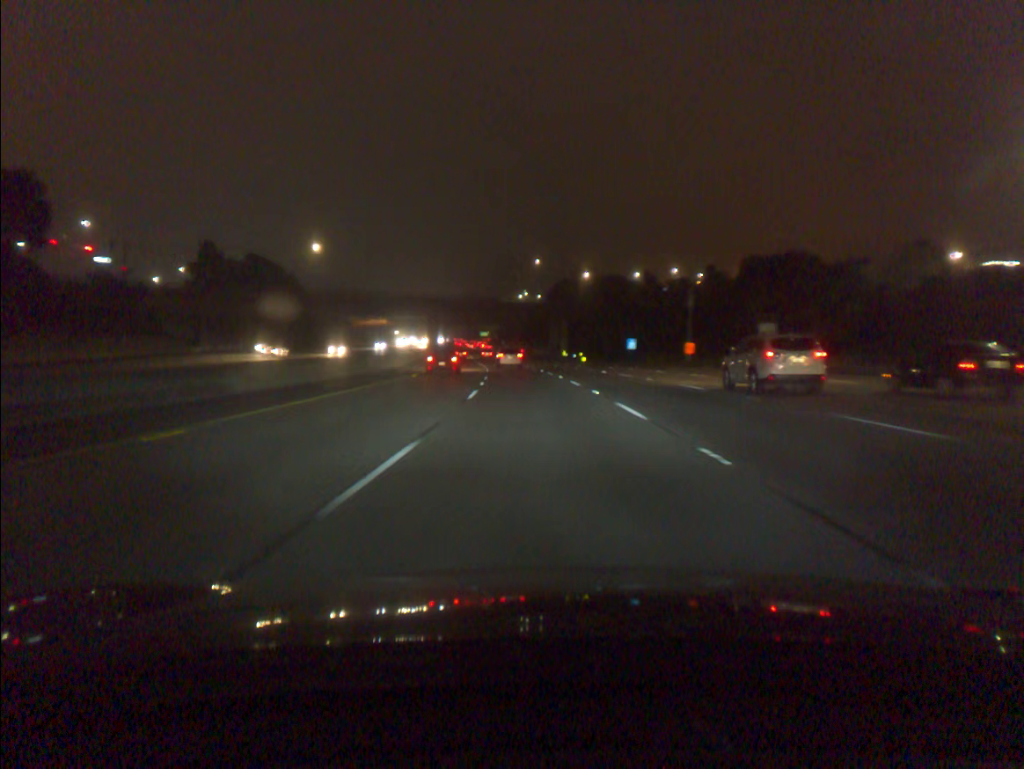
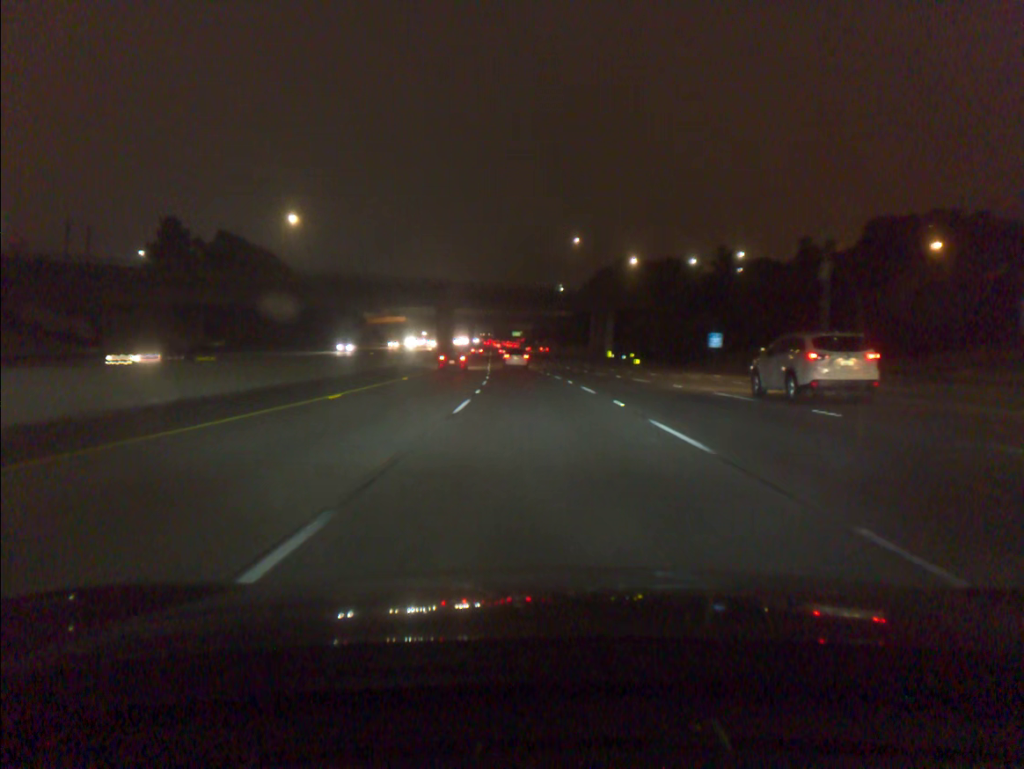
(-0.8, +33.9) m; -3°
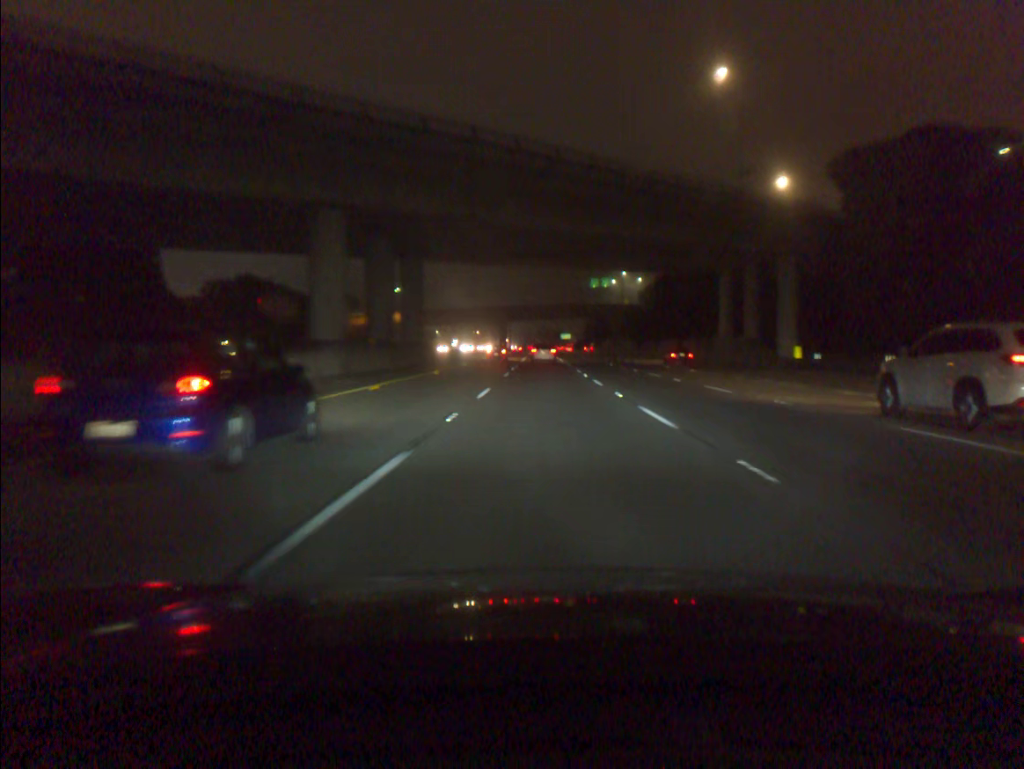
(-3.5, +84.3) m; -3°
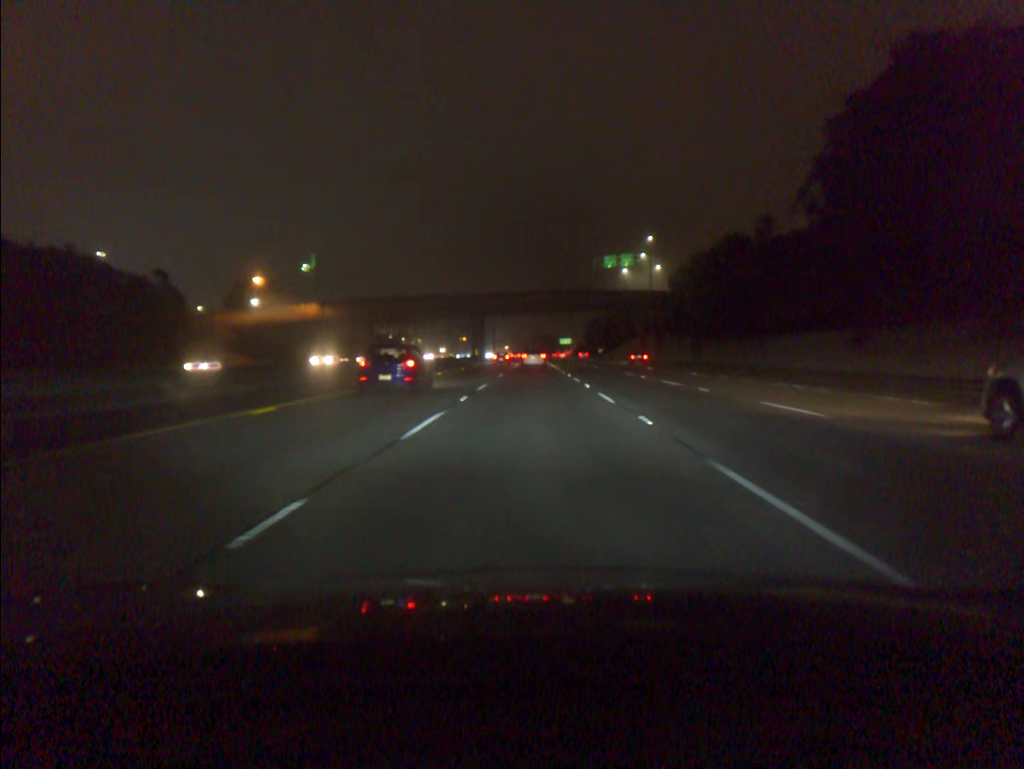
(+0.4, +66.8) m; 0°
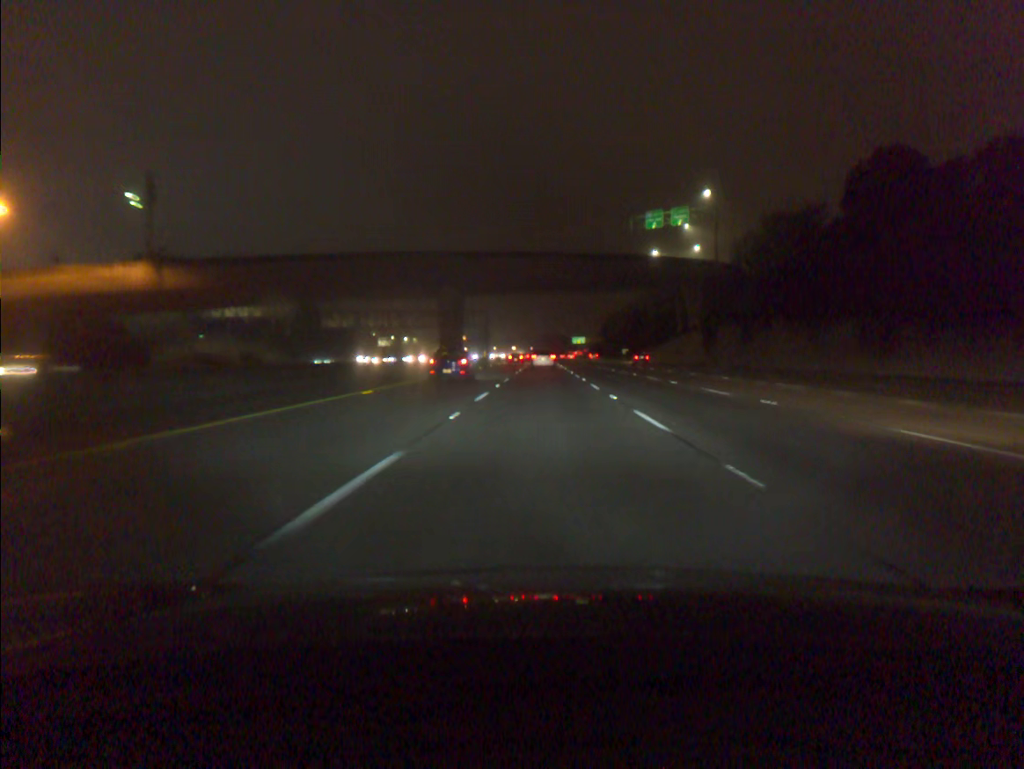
(-0.3, +50.0) m; -1°
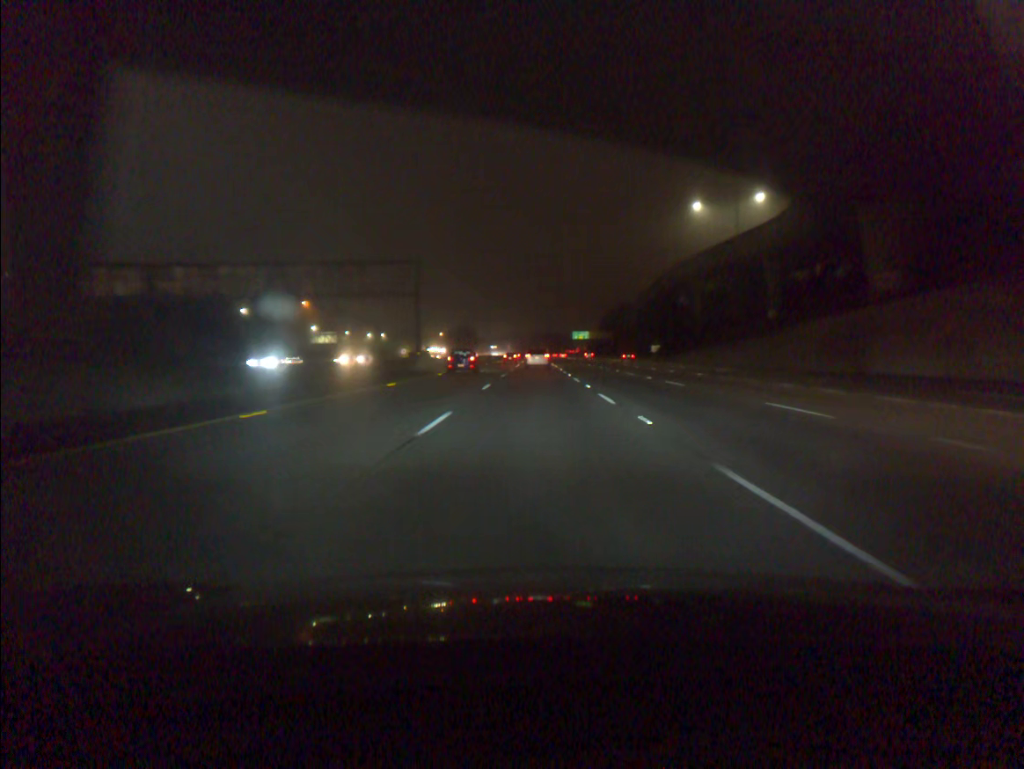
(+0.4, +67.0) m; +1°
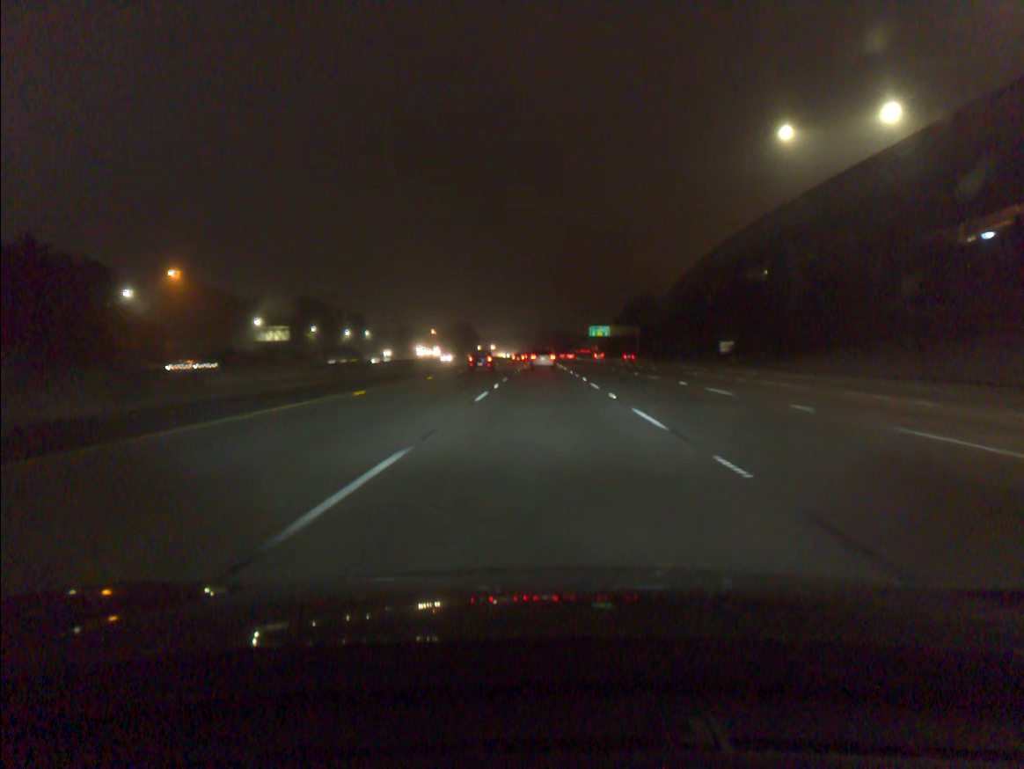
(-0.2, +50.1) m; -1°
